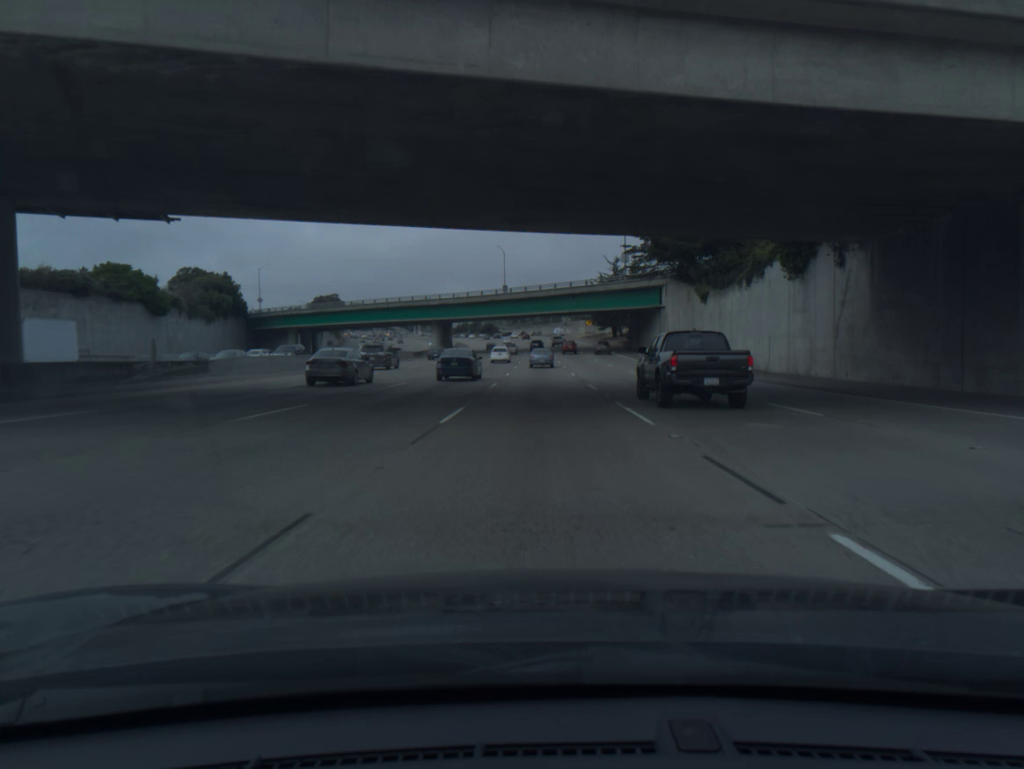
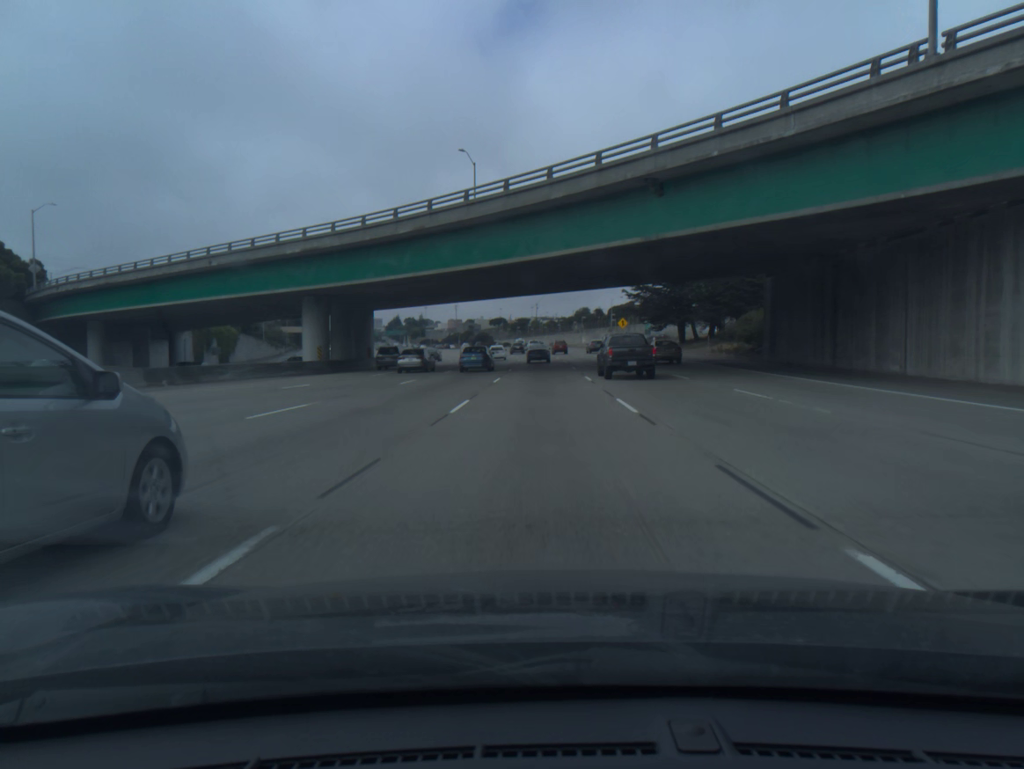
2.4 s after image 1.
(-0.1, +69.5) m; 0°
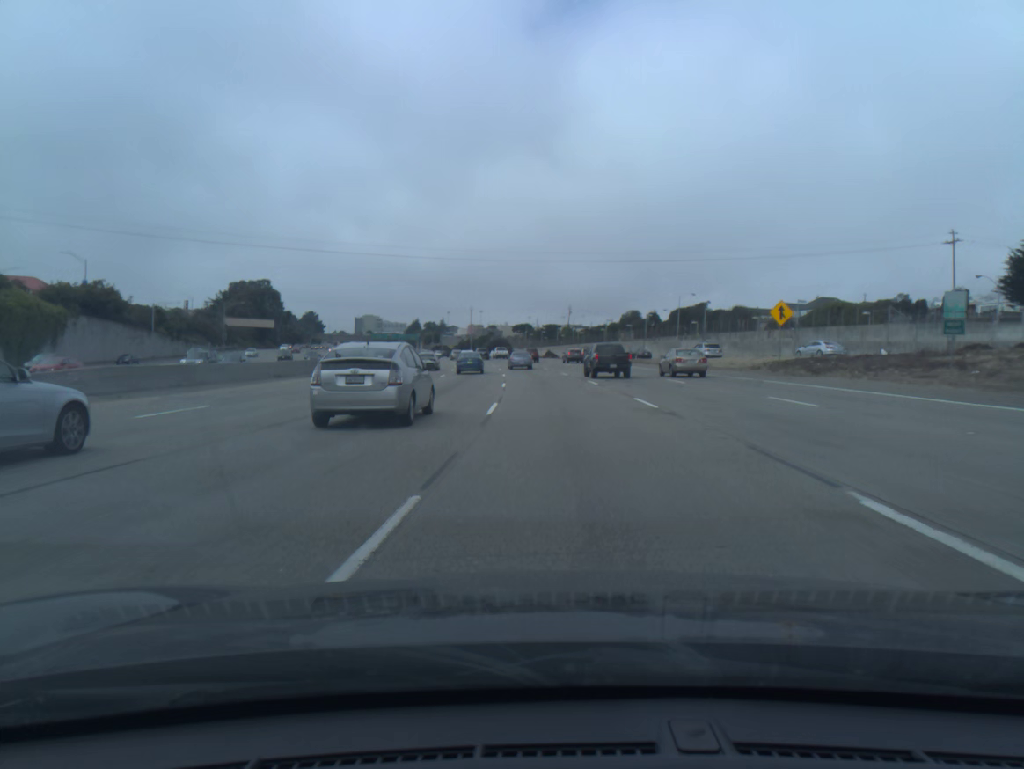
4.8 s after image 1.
(-0.7, +69.5) m; -2°
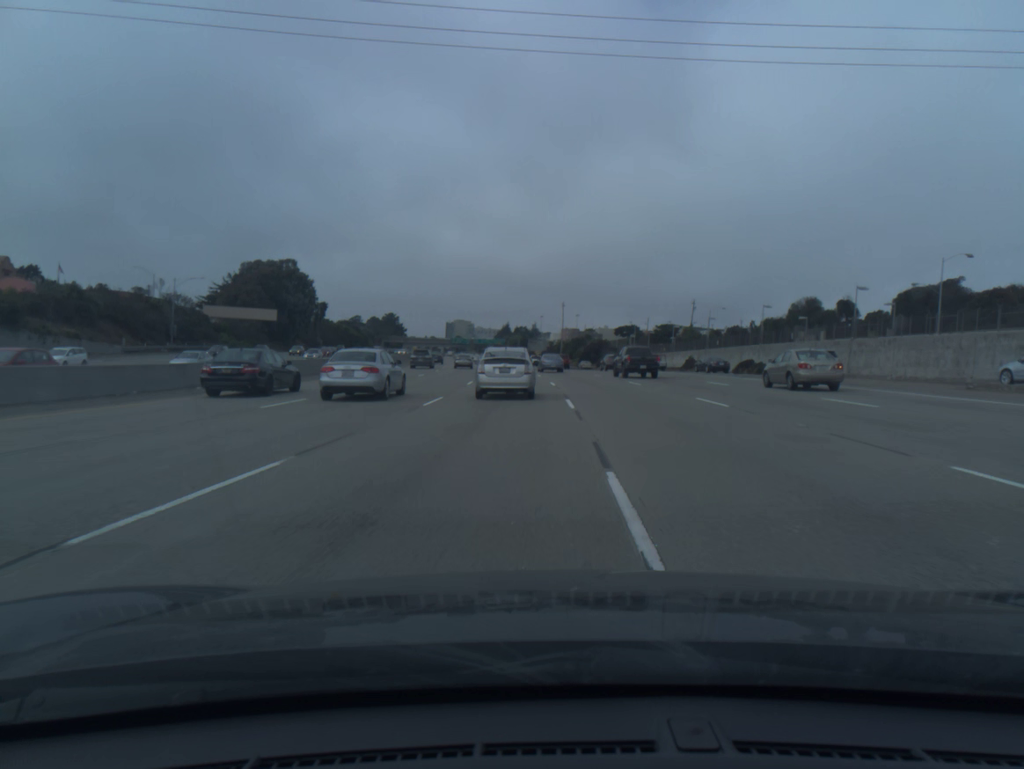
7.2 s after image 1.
(-4.3, +69.2) m; -7°
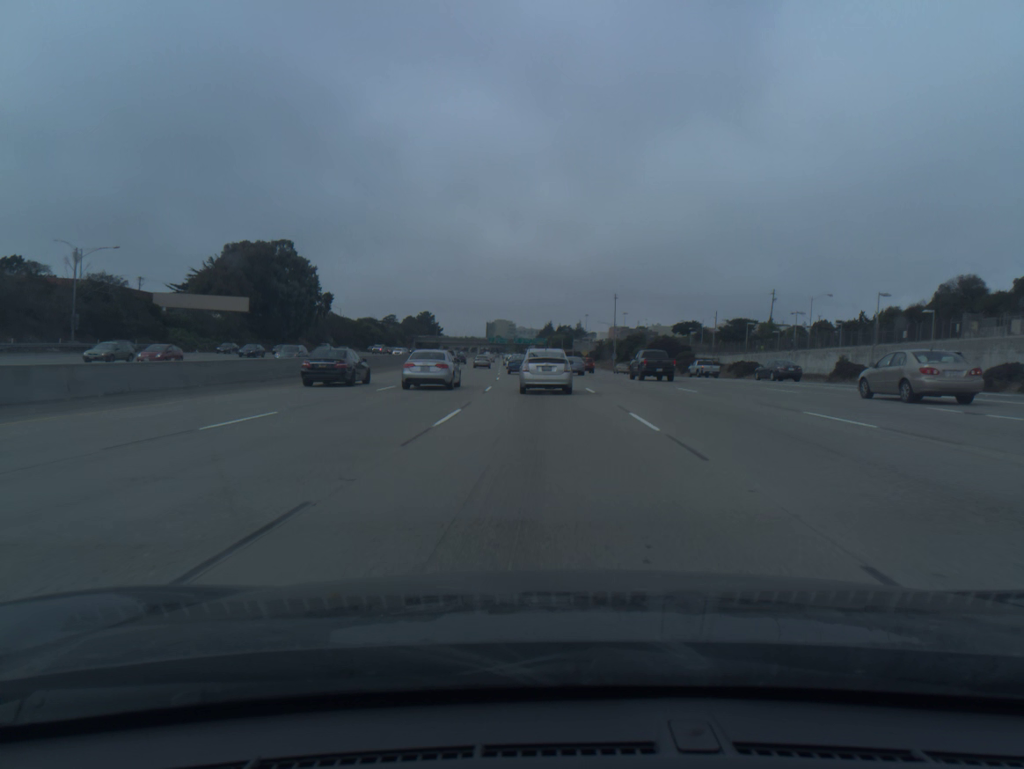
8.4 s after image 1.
(-1.2, +34.7) m; -3°
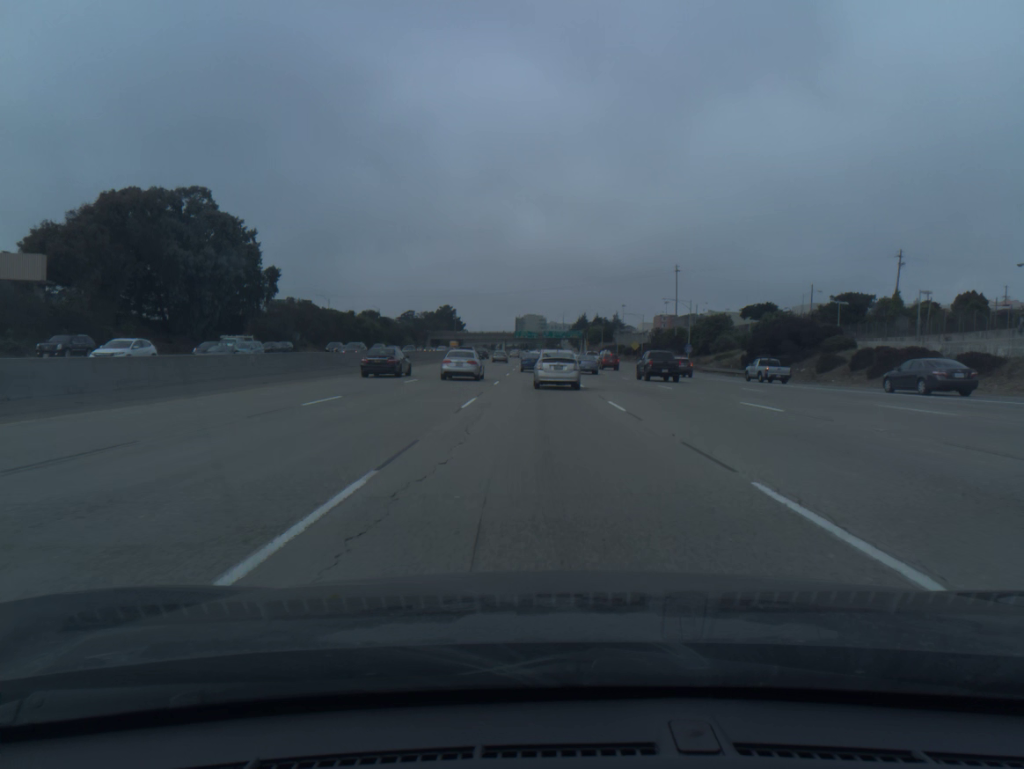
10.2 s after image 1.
(-1.1, +51.9) m; -2°
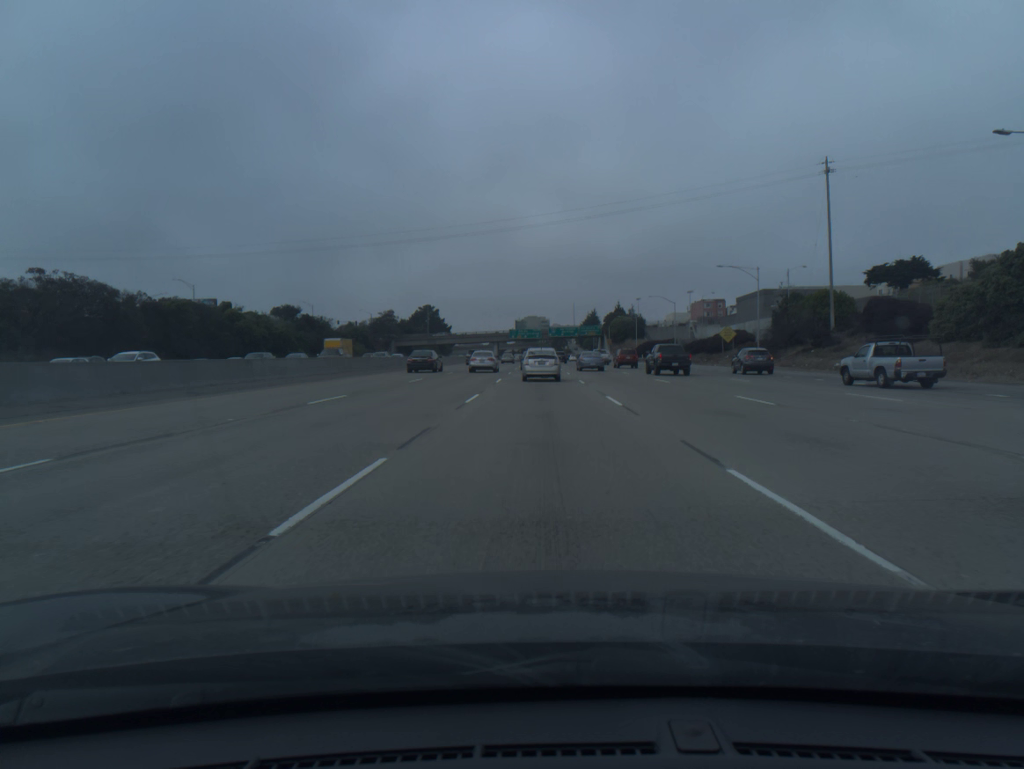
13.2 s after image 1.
(-0.7, +84.6) m; 0°
